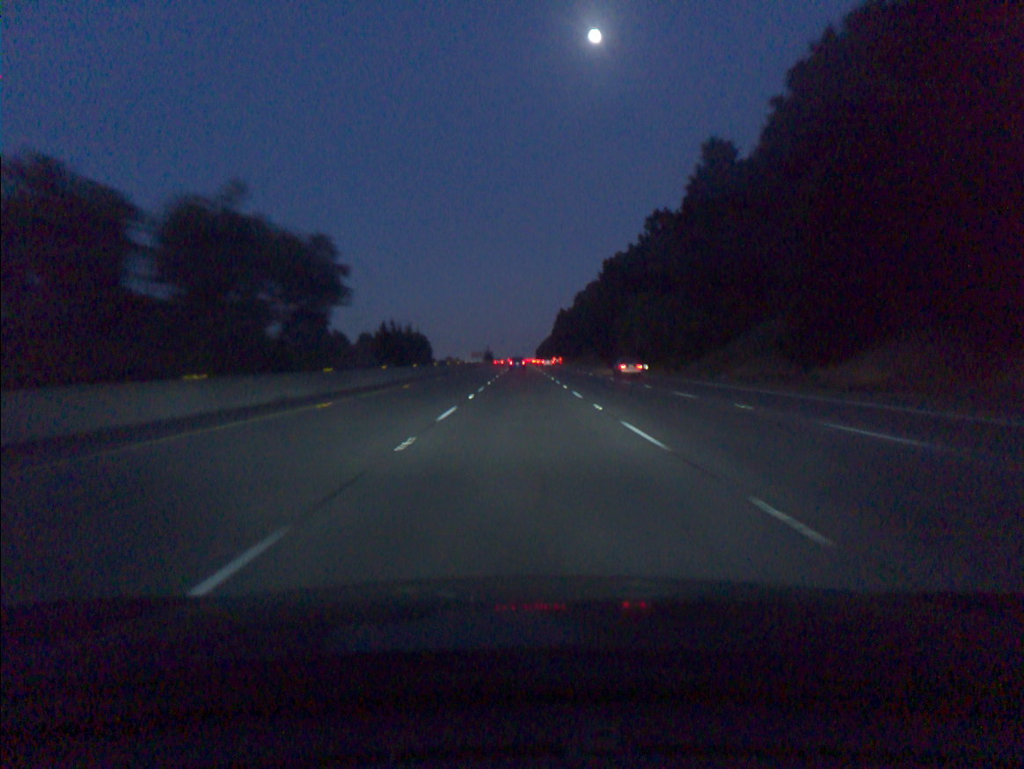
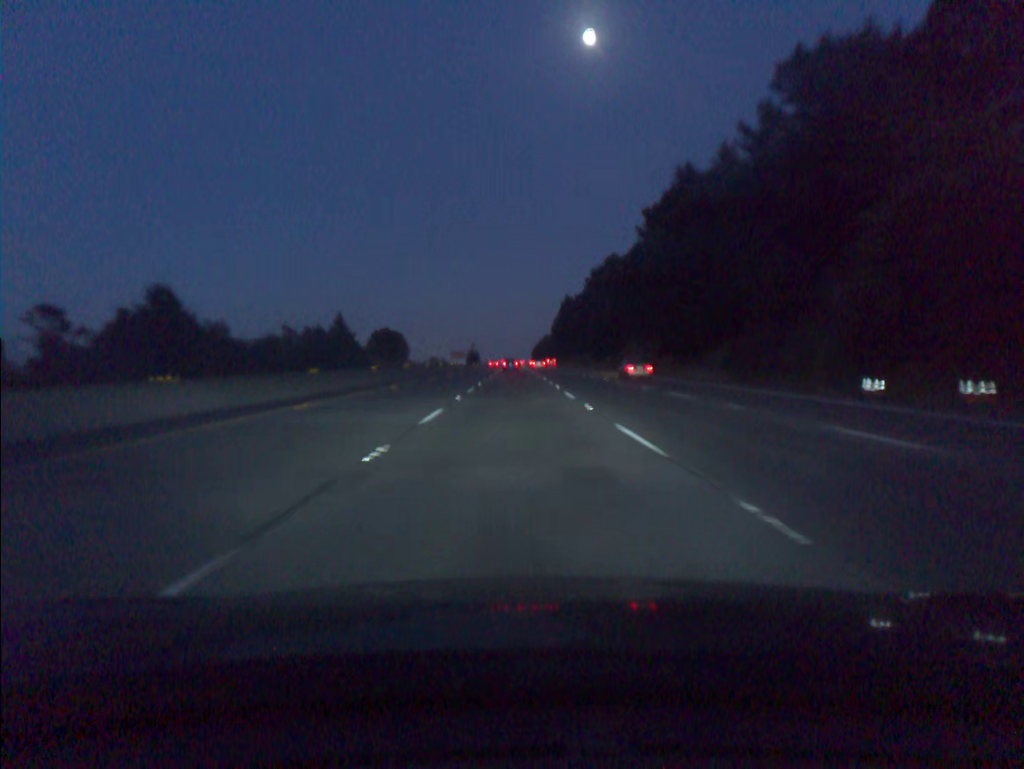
(+0.4, +73.8) m; 0°
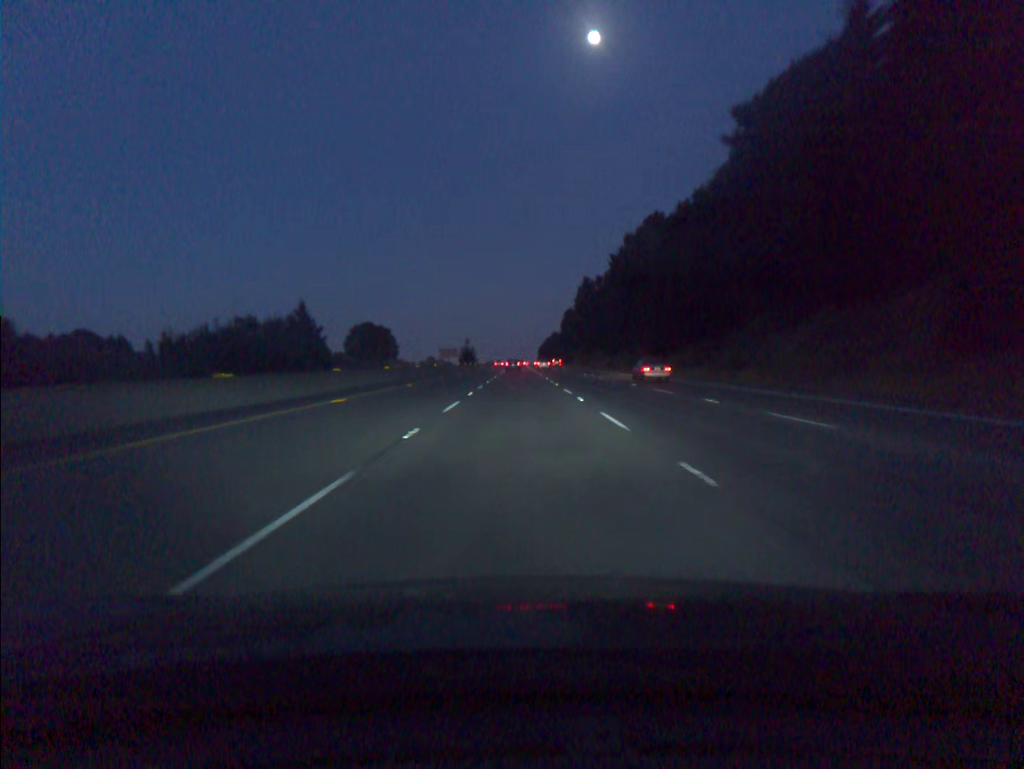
(-0.2, +55.0) m; 0°
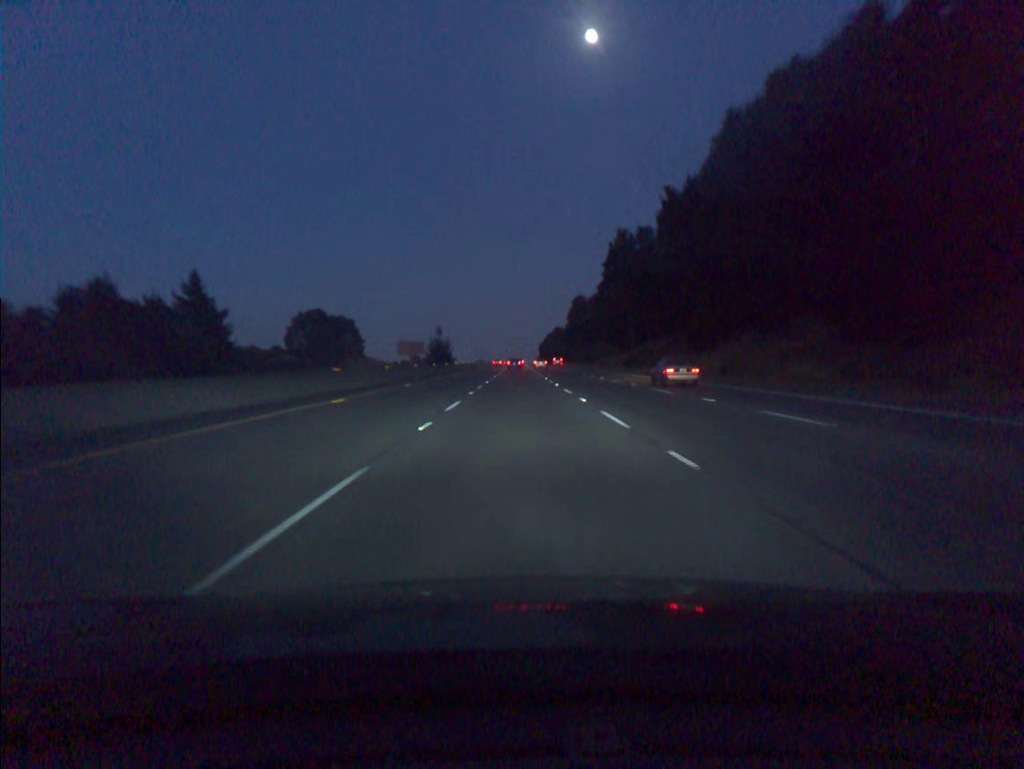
(0.0, +72.9) m; 0°
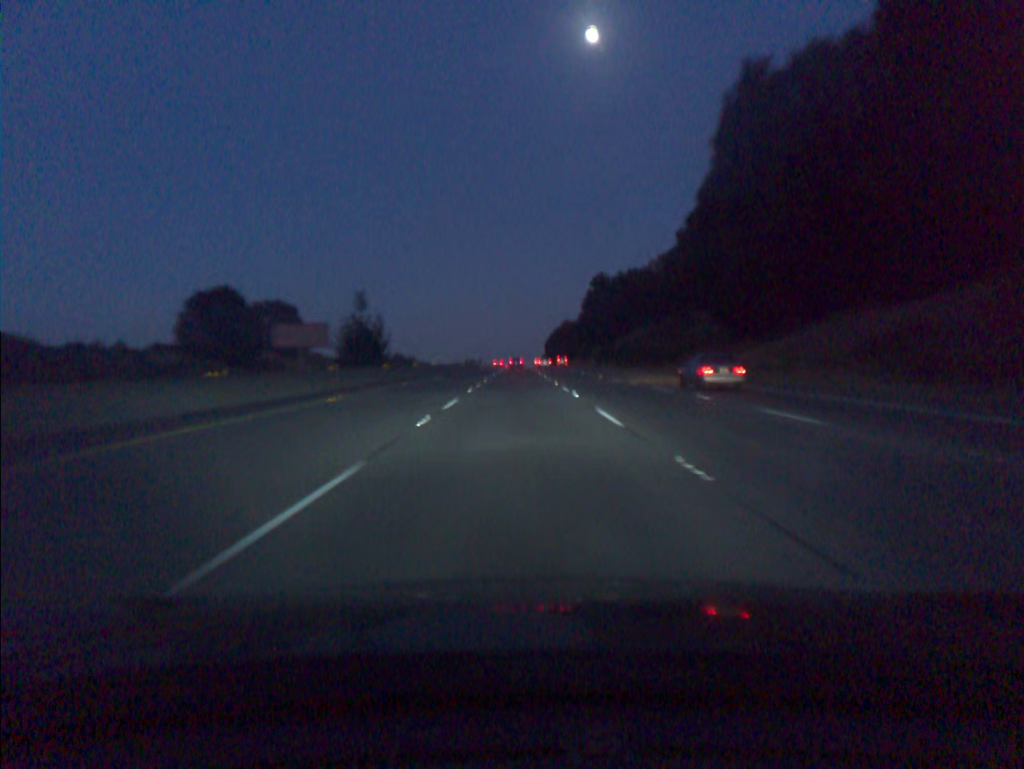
(+0.1, +73.0) m; 0°
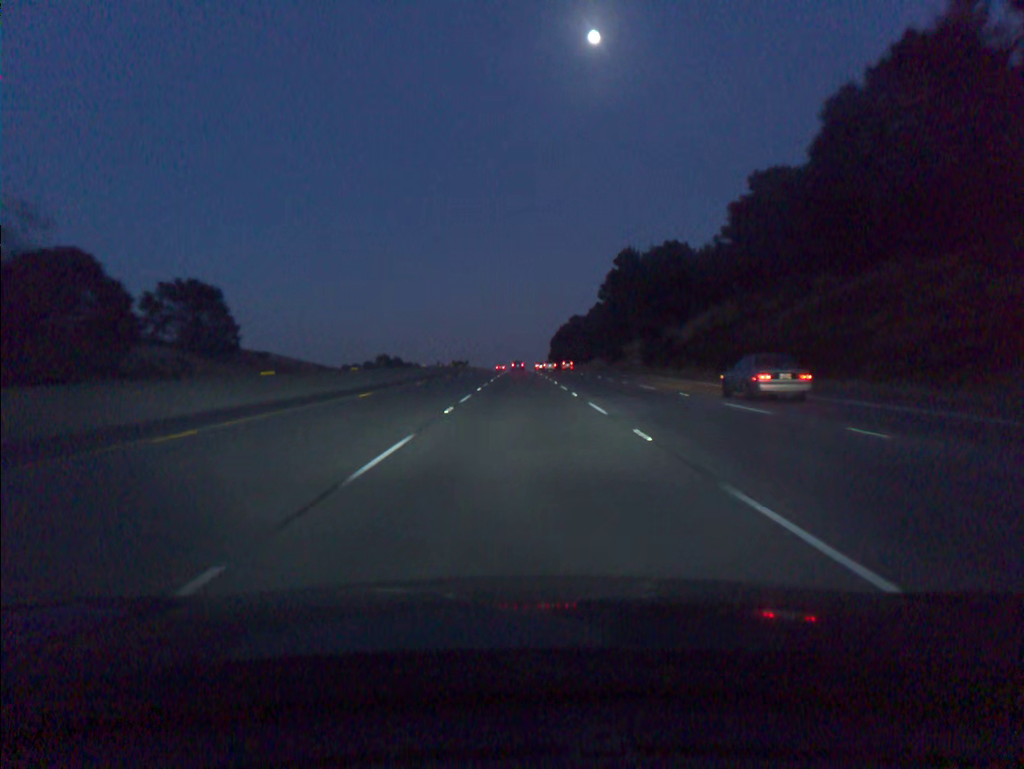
(-0.1, +54.8) m; 0°
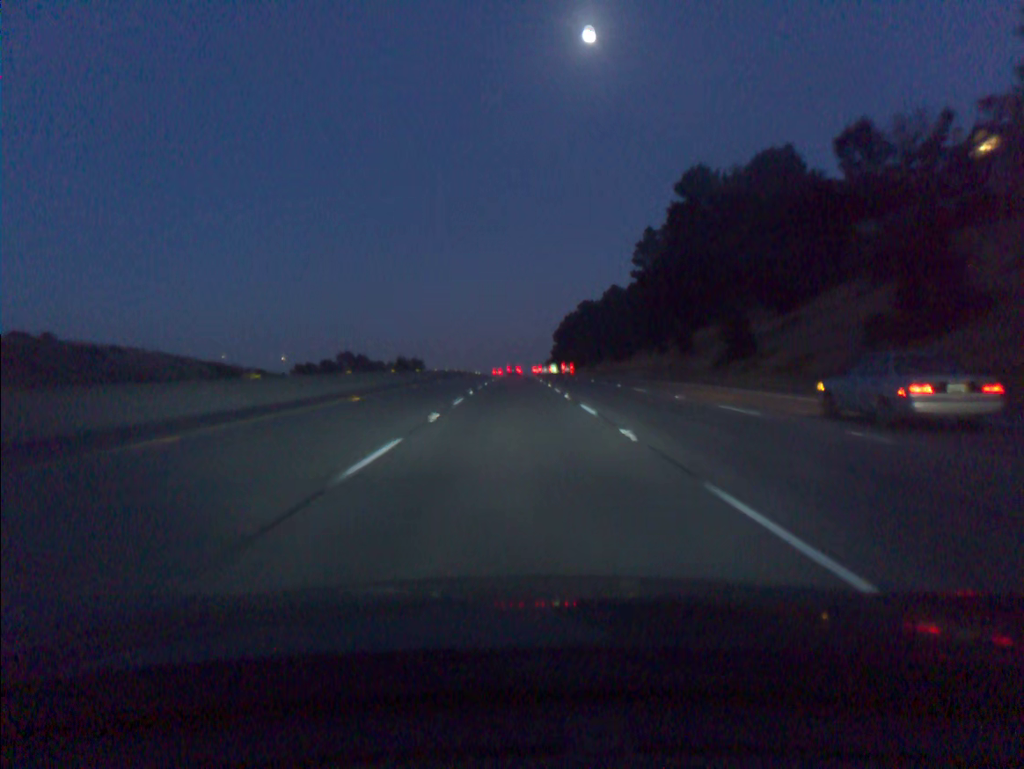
(+0.3, +73.2) m; 0°
